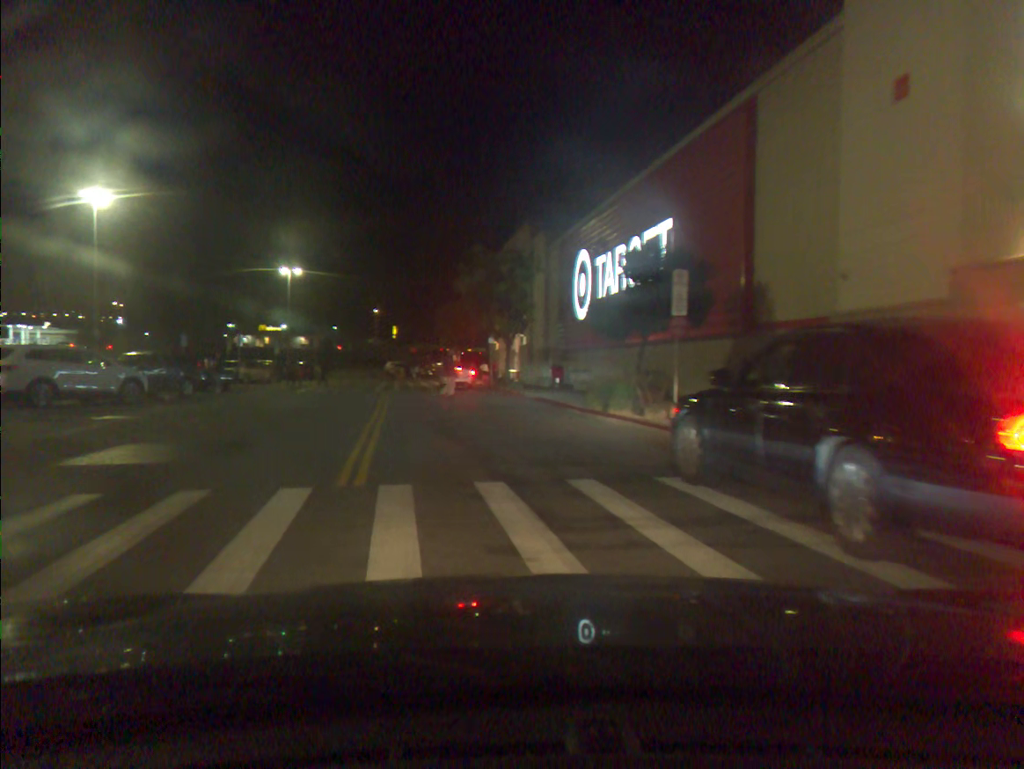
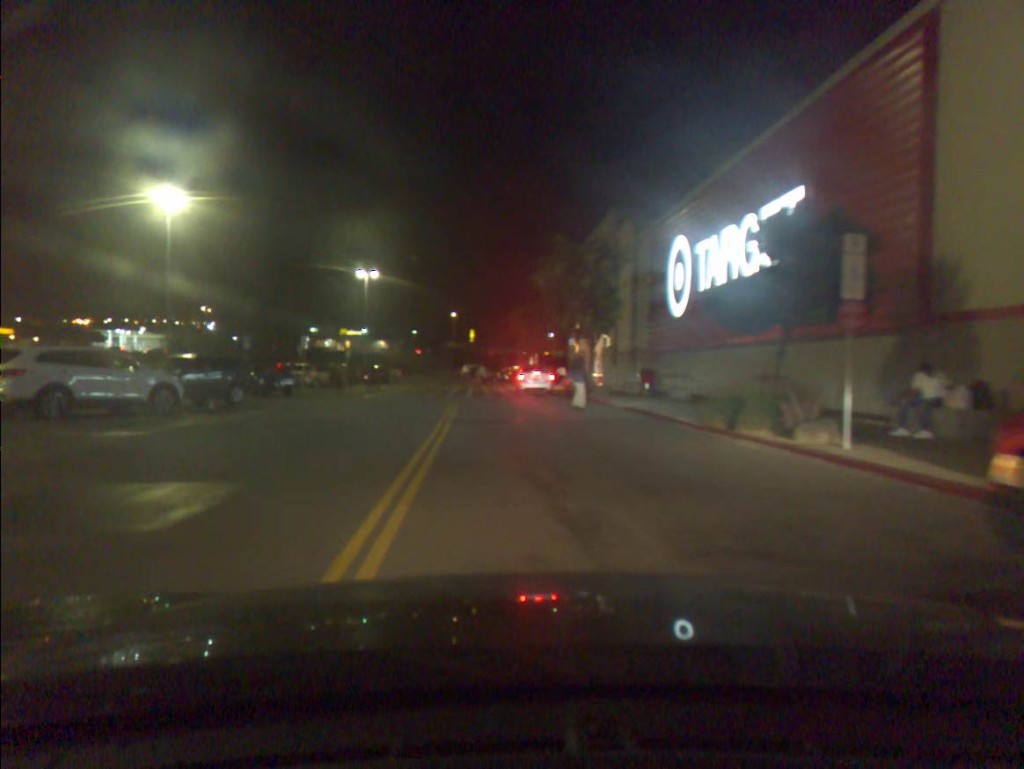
(-0.2, +4.2) m; -4°
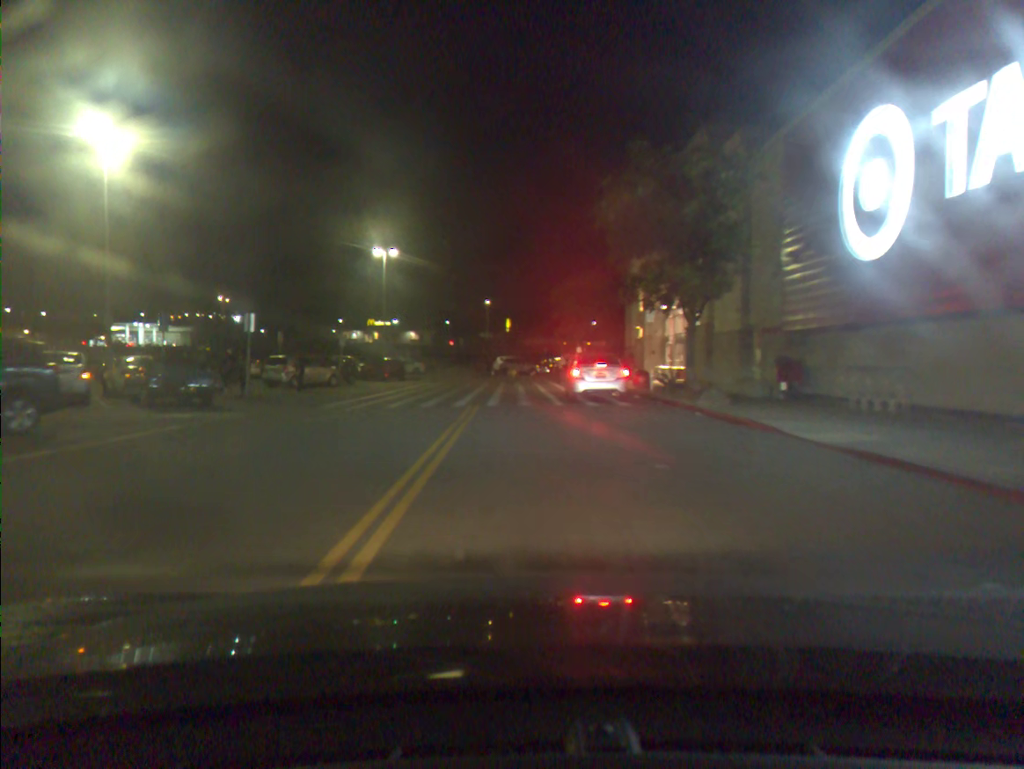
(-0.3, +13.2) m; -3°
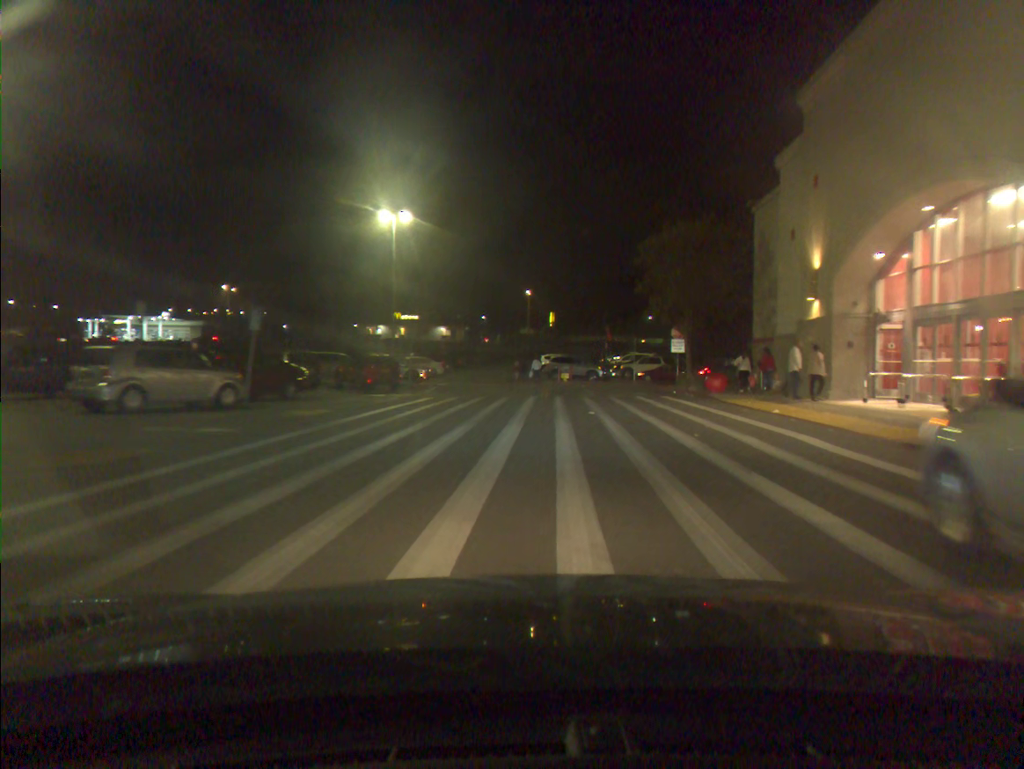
(-0.8, +20.5) m; -2°
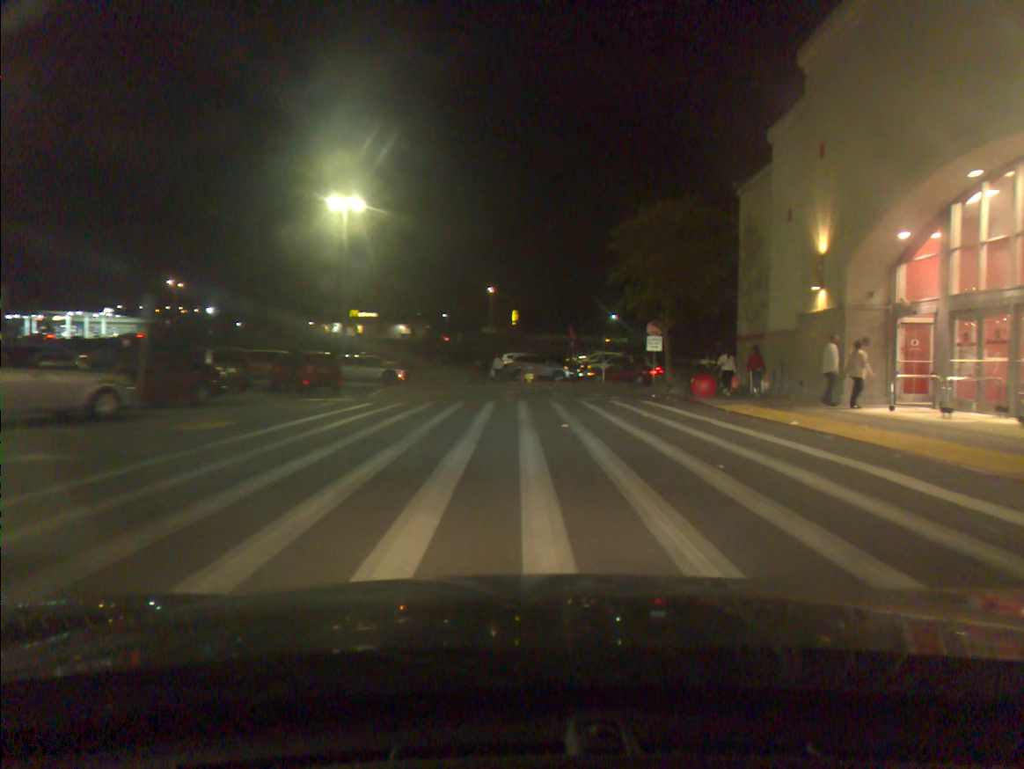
(+0.1, +3.9) m; +3°
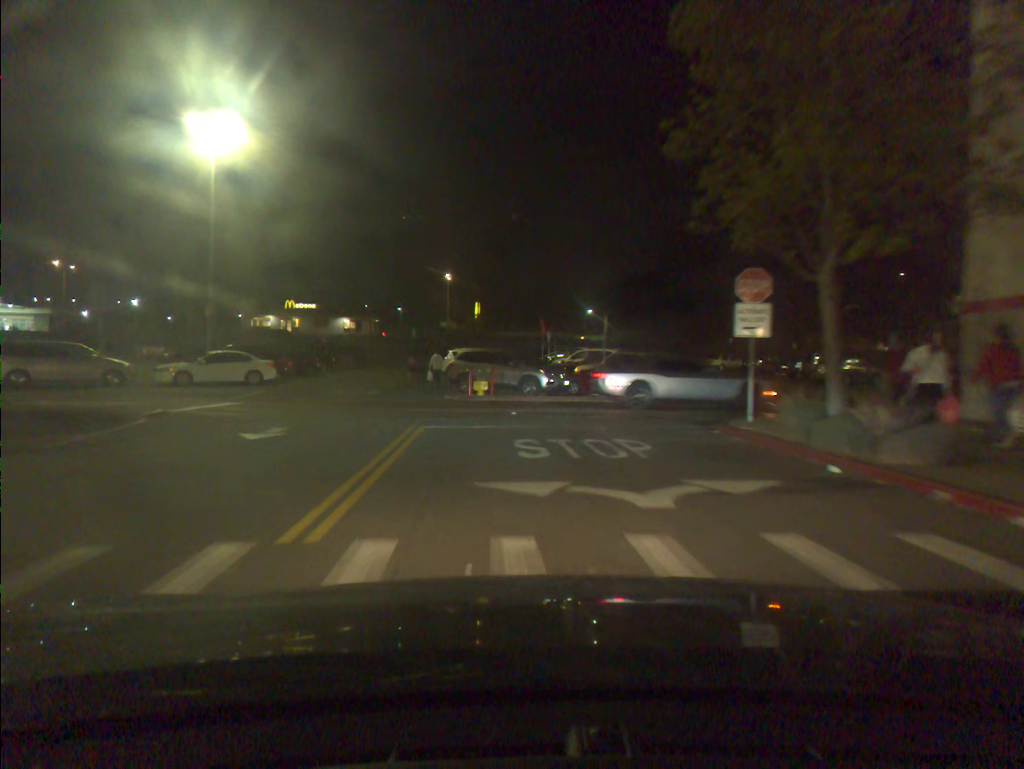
(+0.6, +18.7) m; +1°
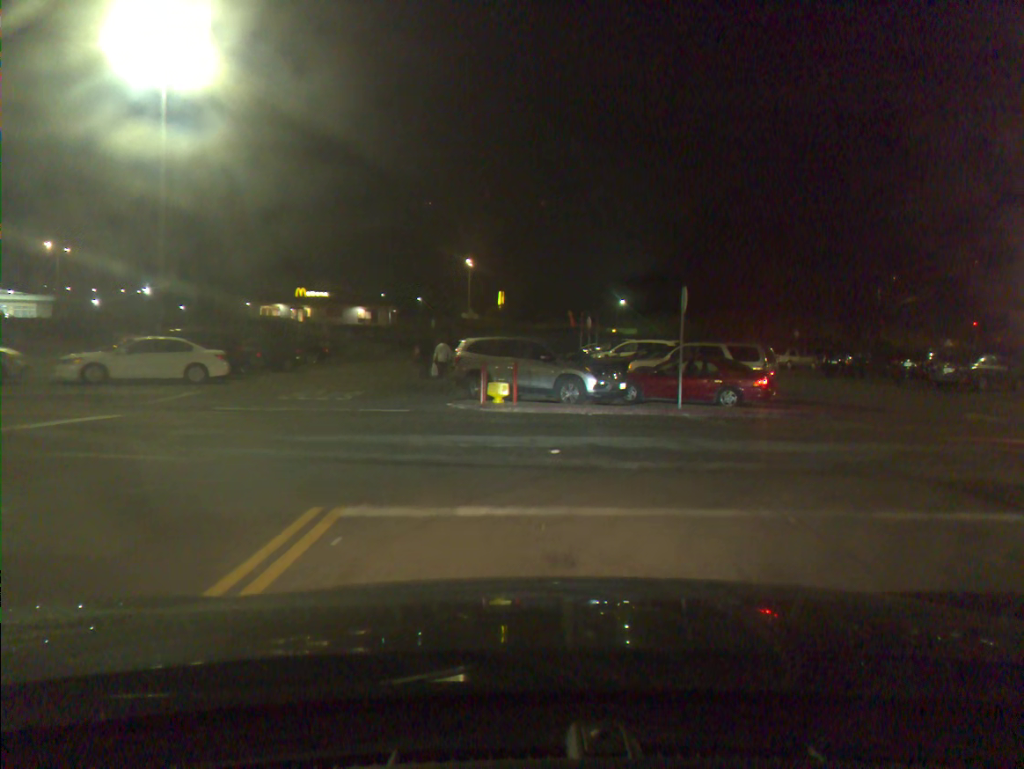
(-0.2, +8.9) m; 0°
